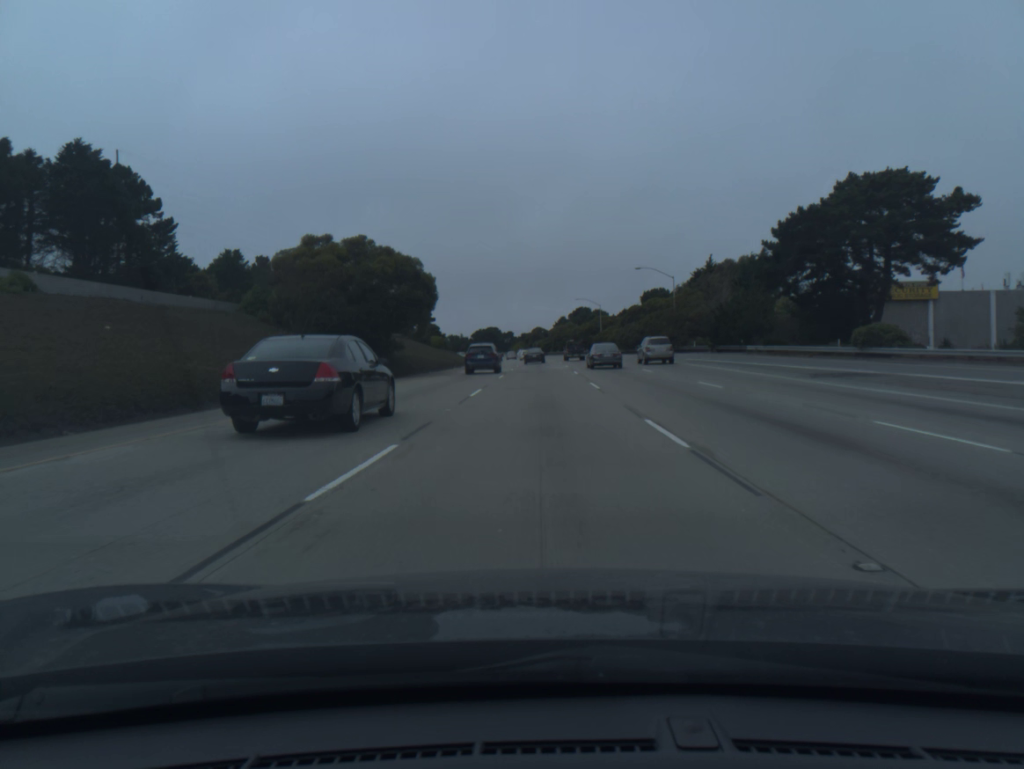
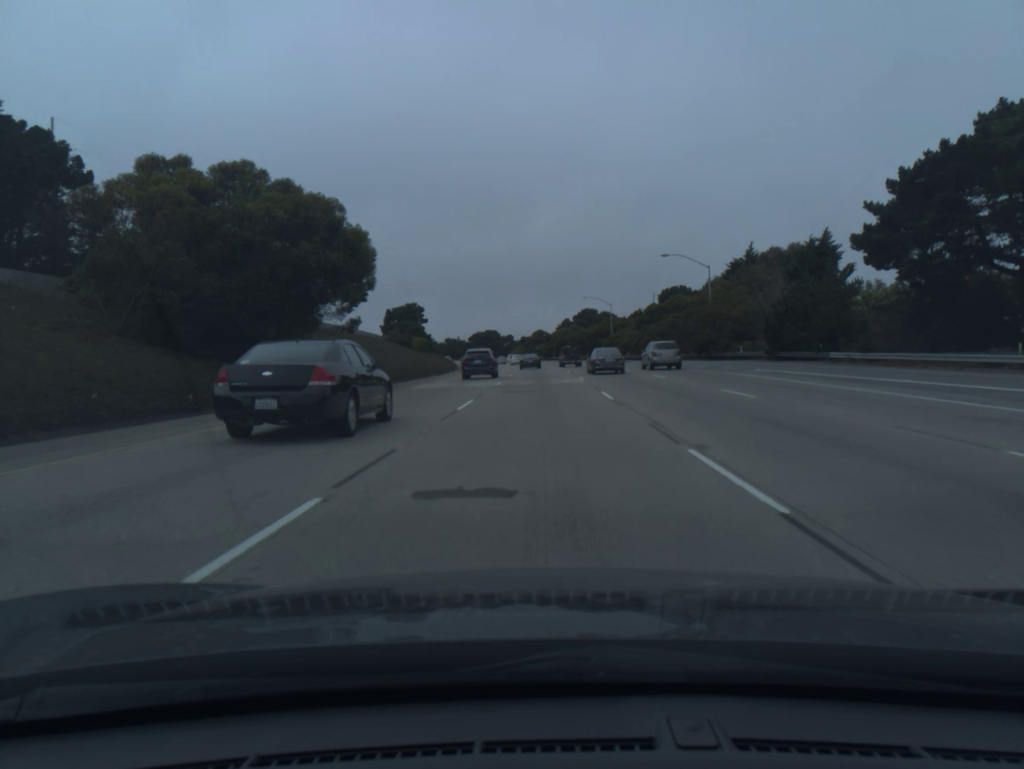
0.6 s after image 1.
(0.0, +18.3) m; 0°
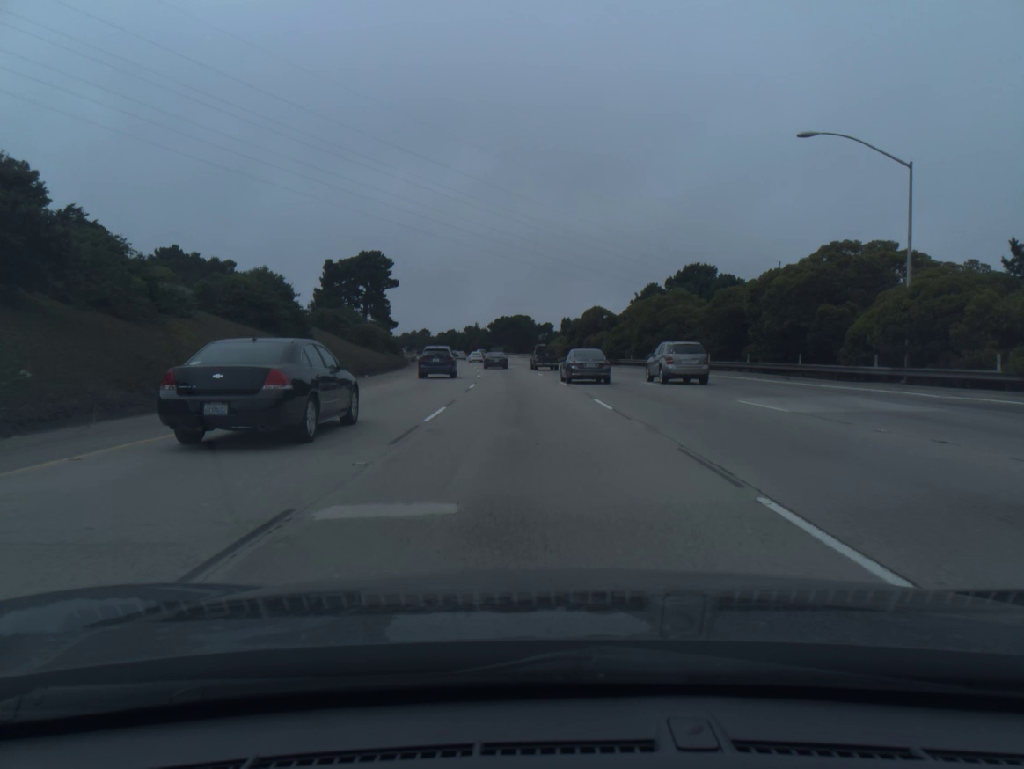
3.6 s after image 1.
(-1.3, +91.0) m; -3°
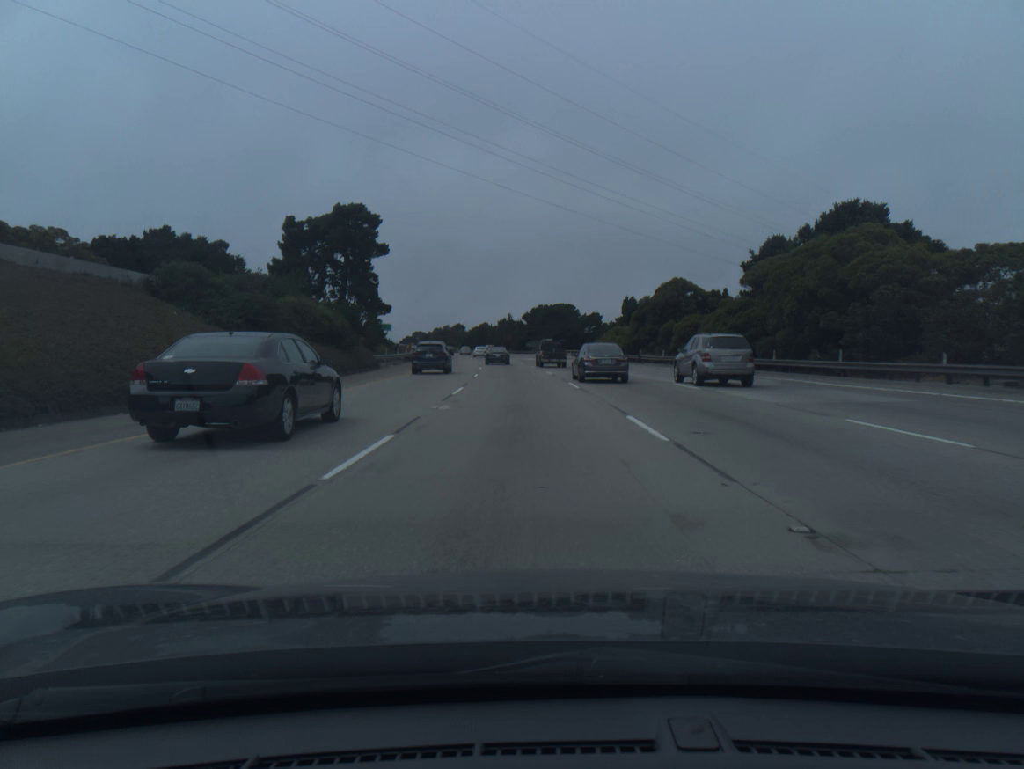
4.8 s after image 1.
(-0.9, +36.1) m; -3°
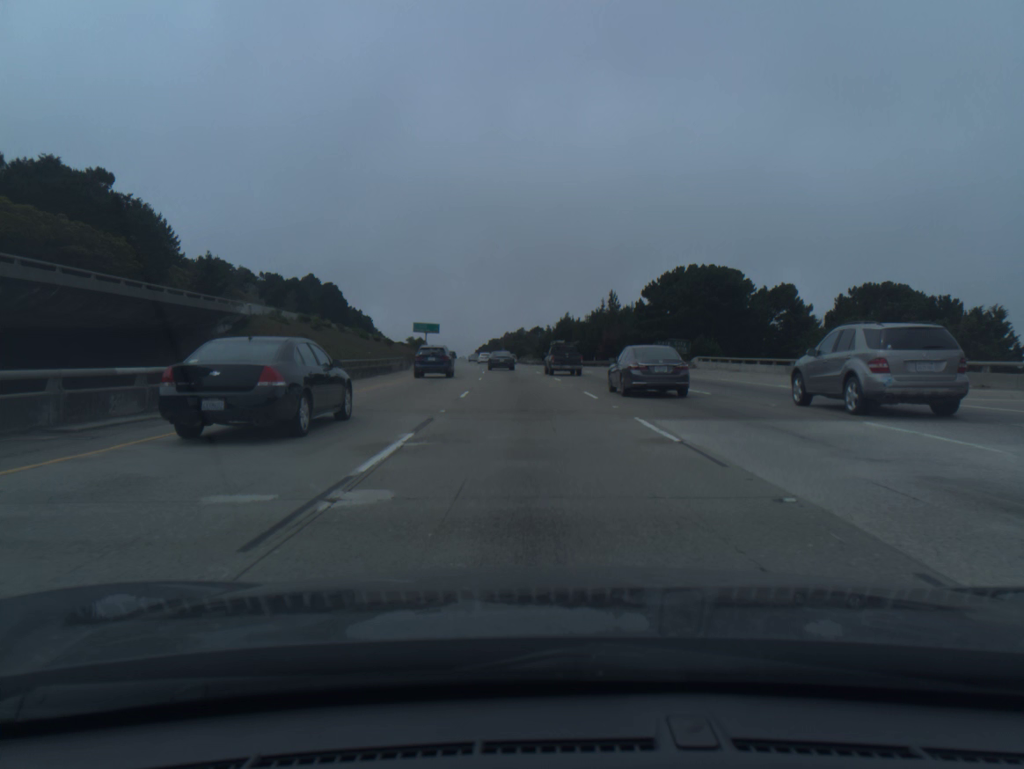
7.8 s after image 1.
(-5.4, +87.3) m; -6°
